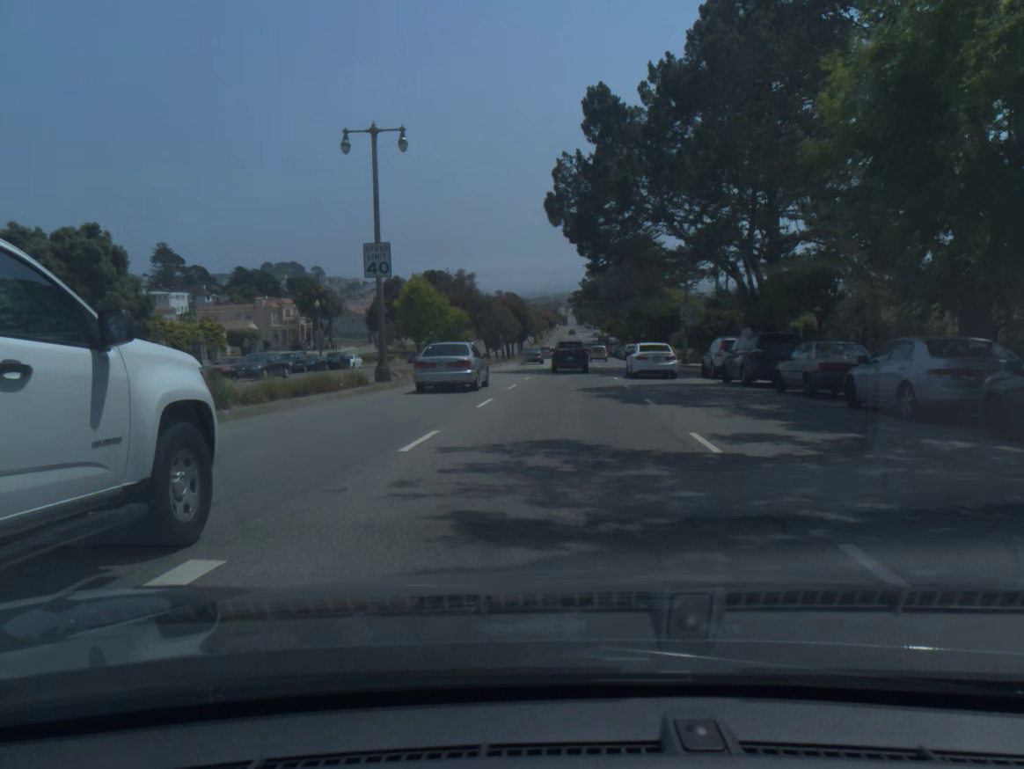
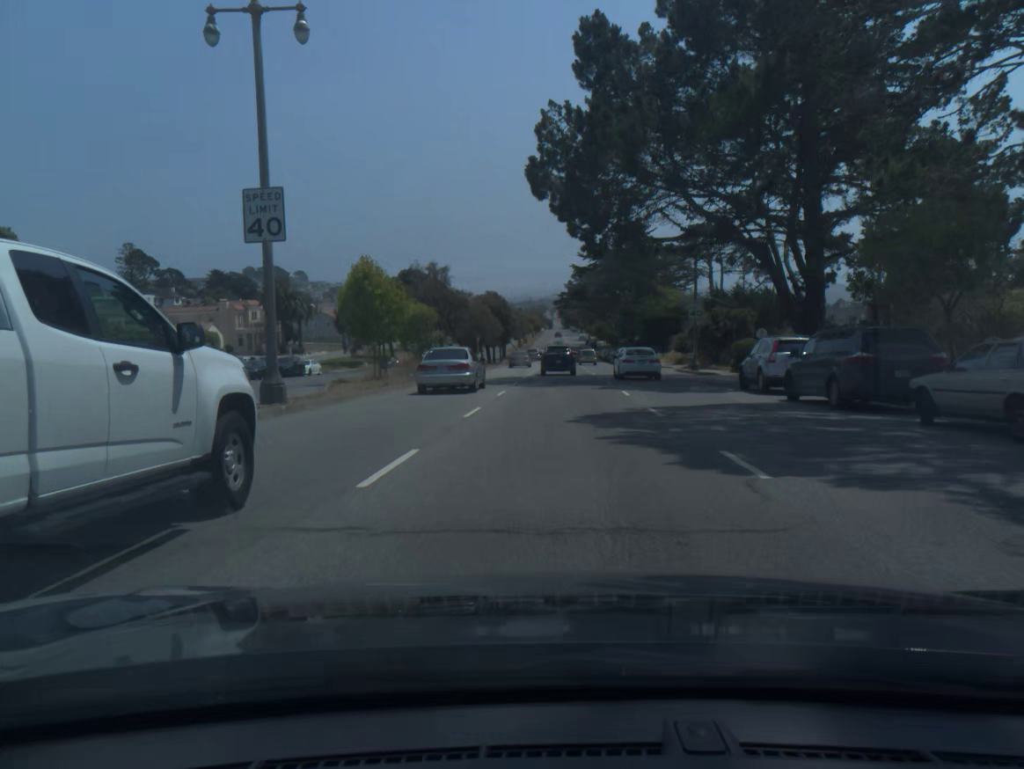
(+0.1, +9.3) m; +1°
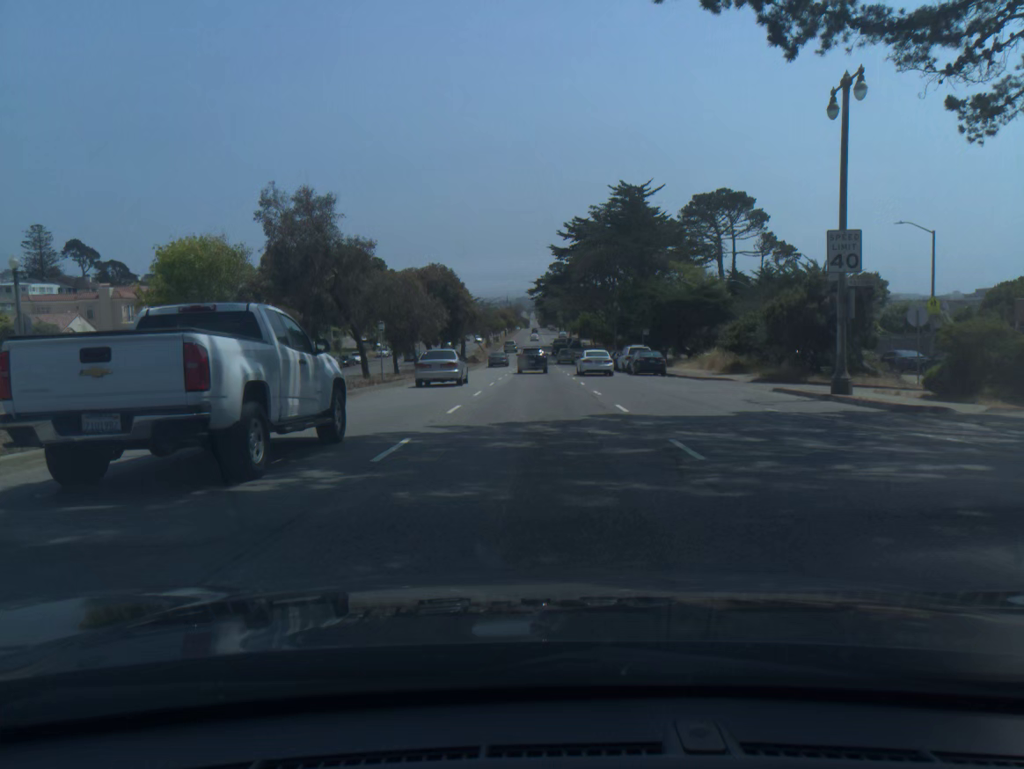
(+0.6, +27.9) m; +2°
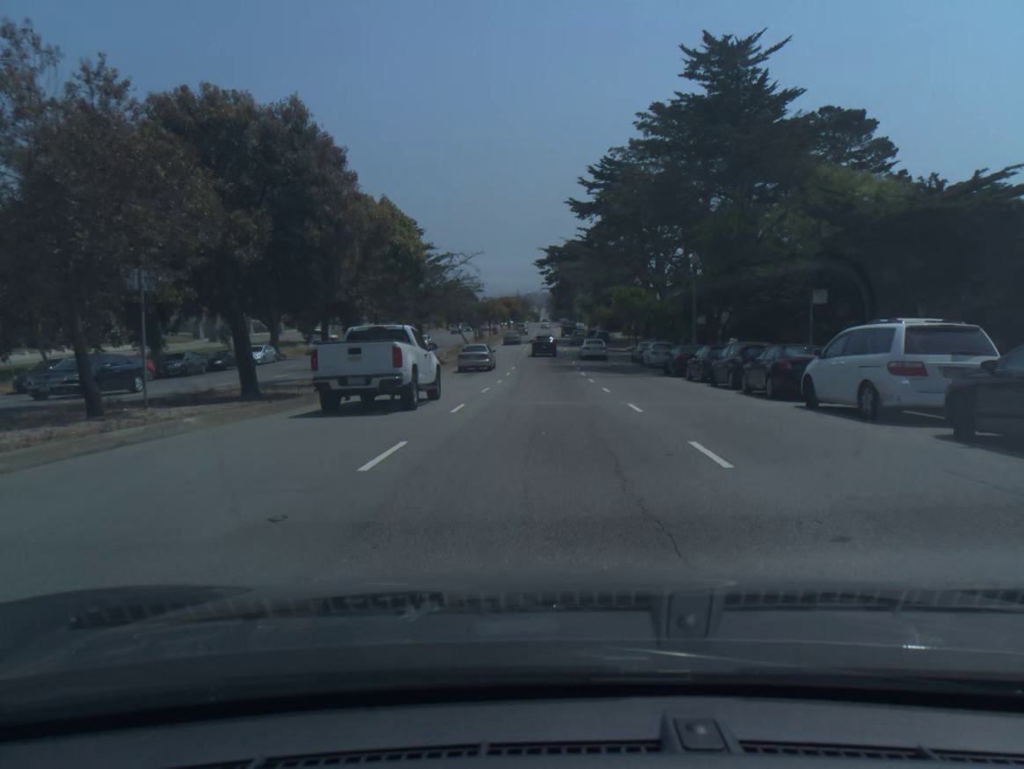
(-0.3, +37.9) m; -1°
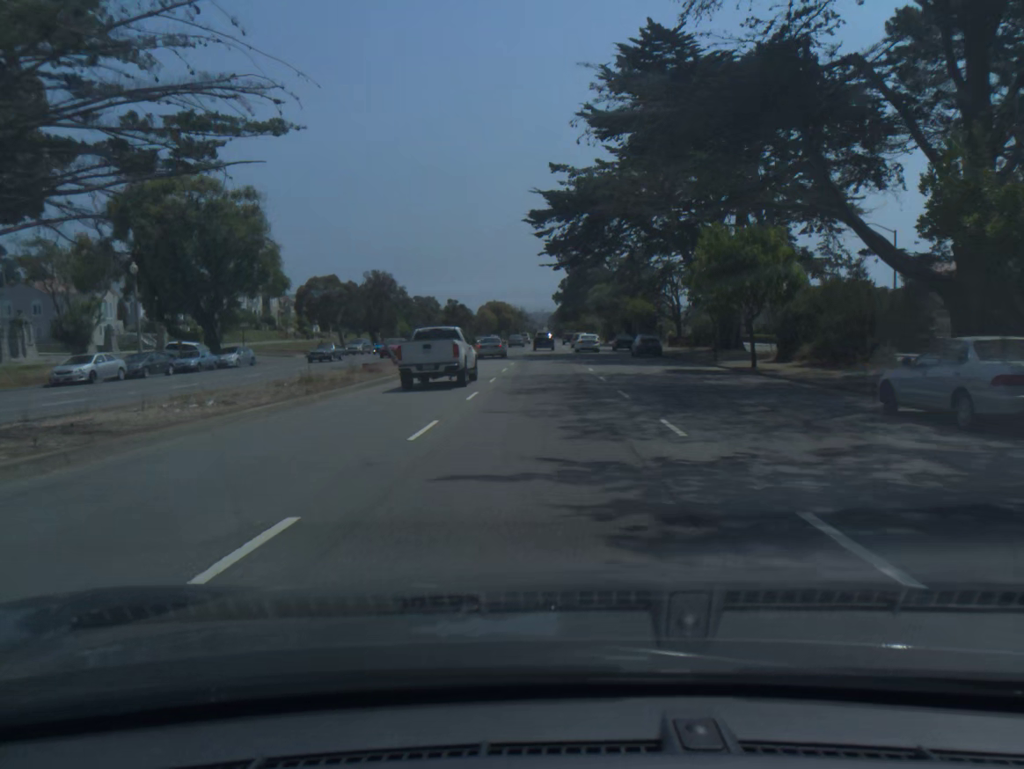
(+0.1, +40.1) m; 0°
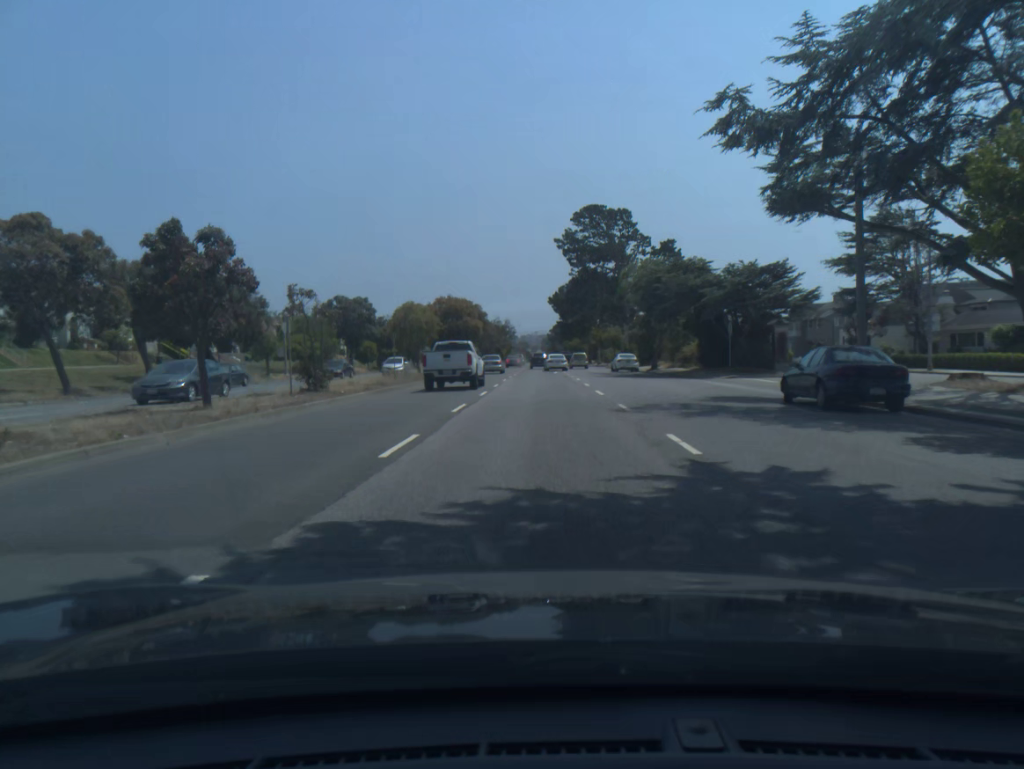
(+0.1, +52.8) m; +1°
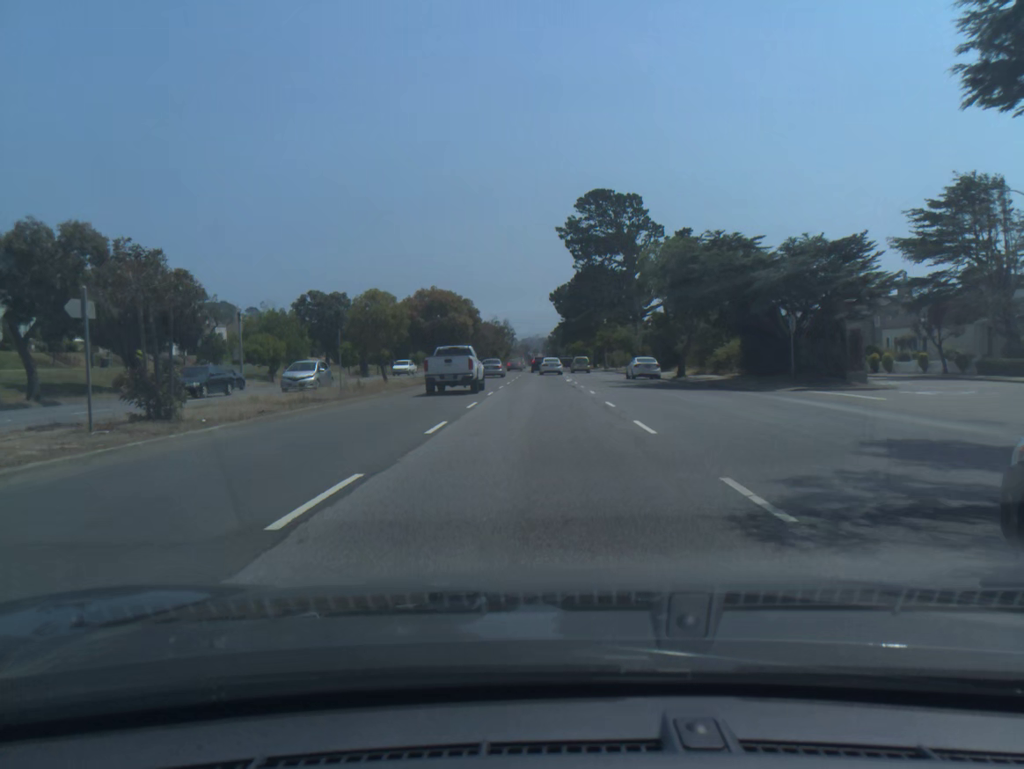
(0.0, +10.9) m; 0°
